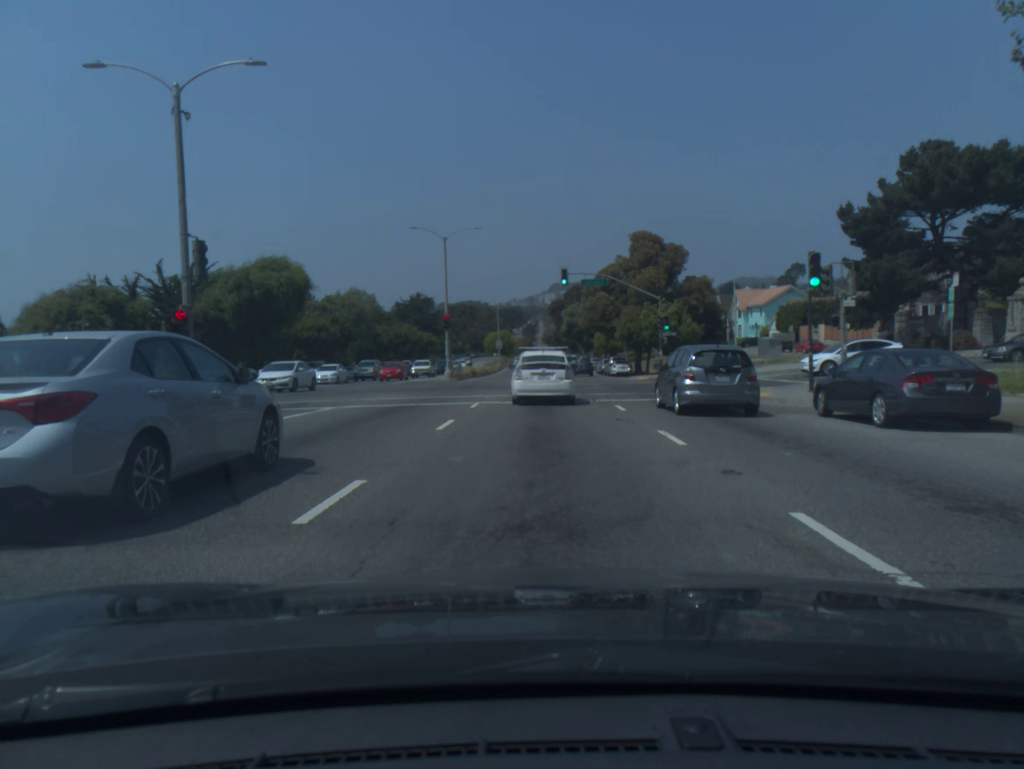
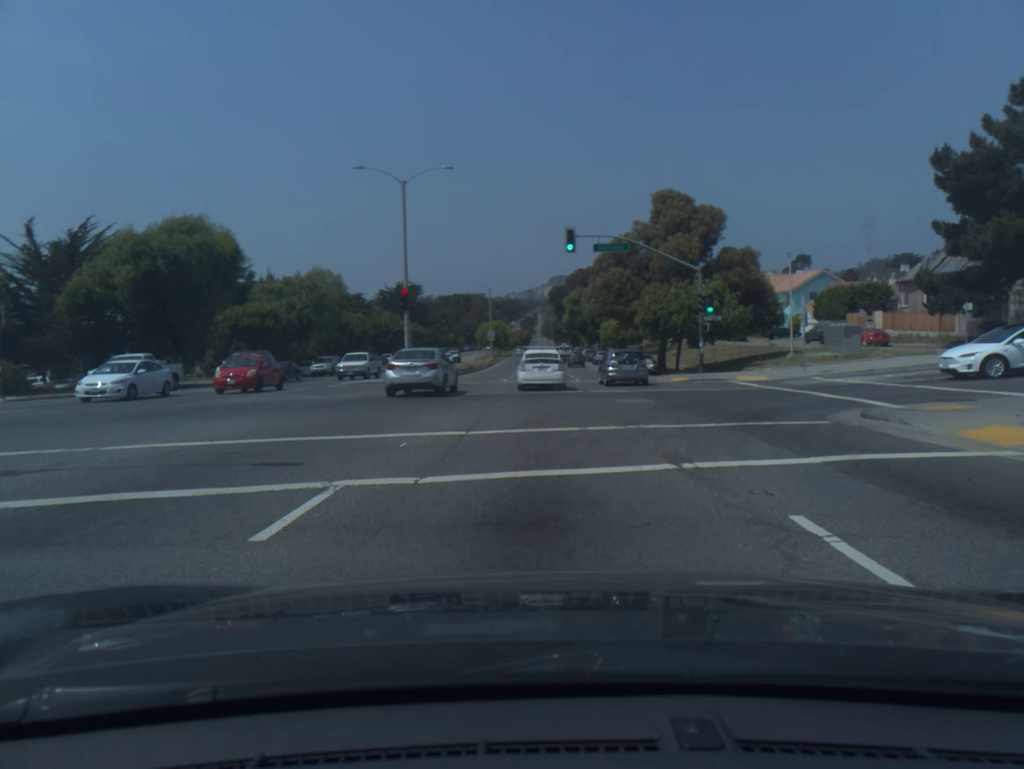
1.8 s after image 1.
(0.0, +14.3) m; 0°
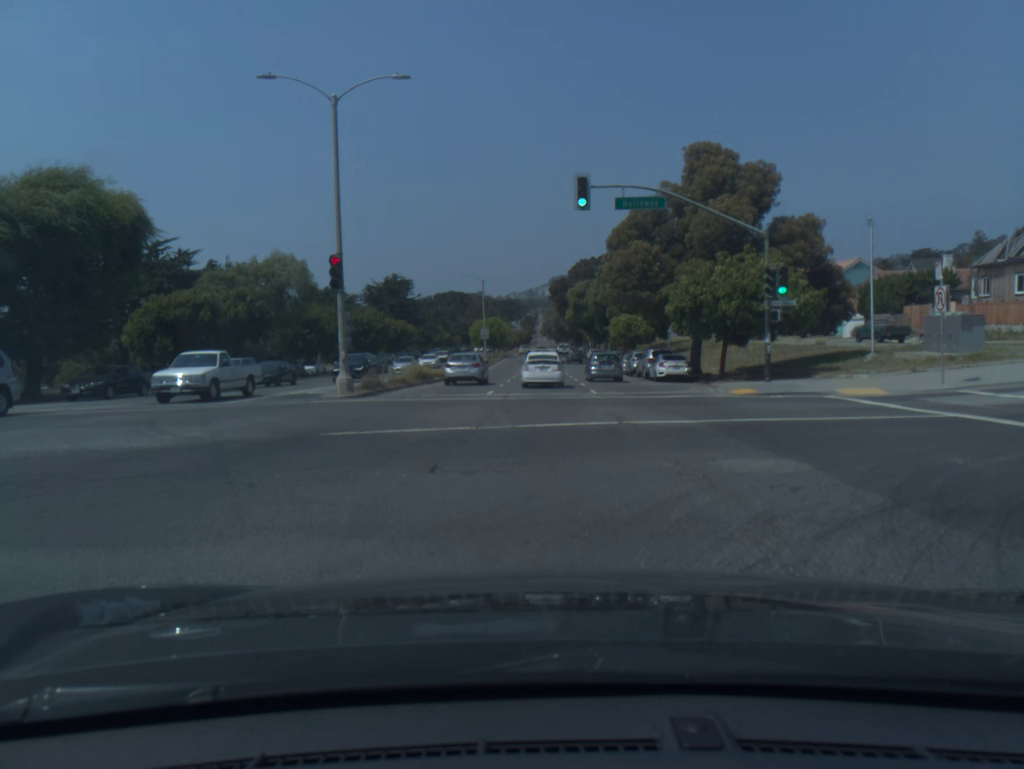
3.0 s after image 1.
(0.0, +11.8) m; 0°
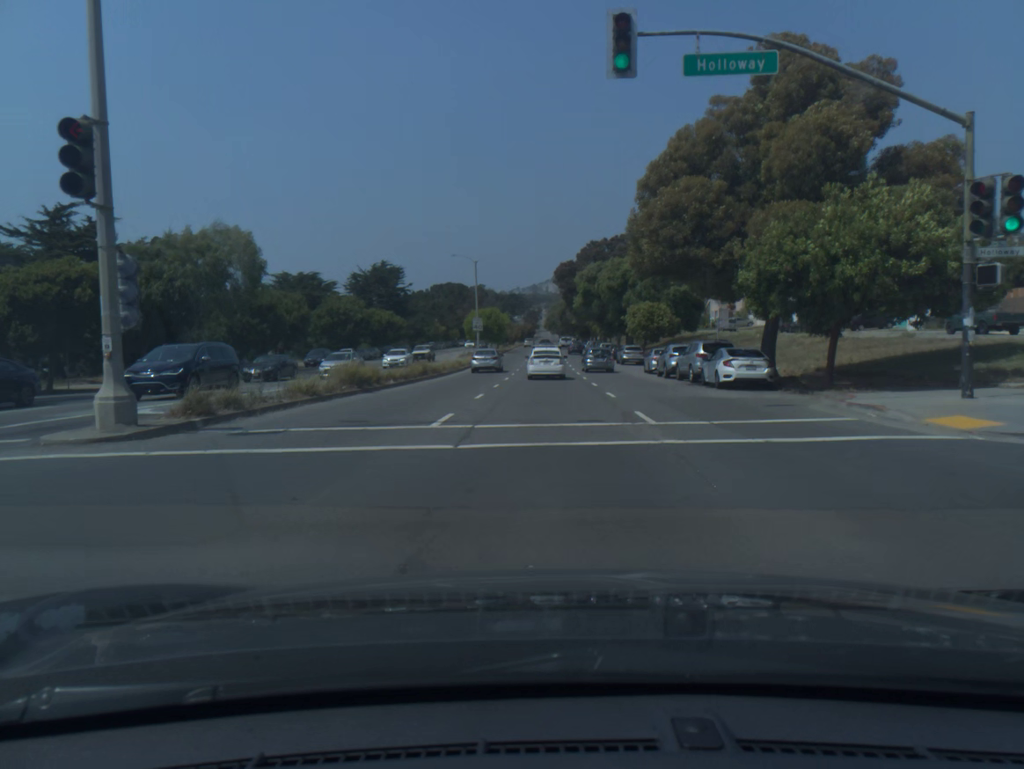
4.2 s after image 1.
(0.0, +13.3) m; 0°
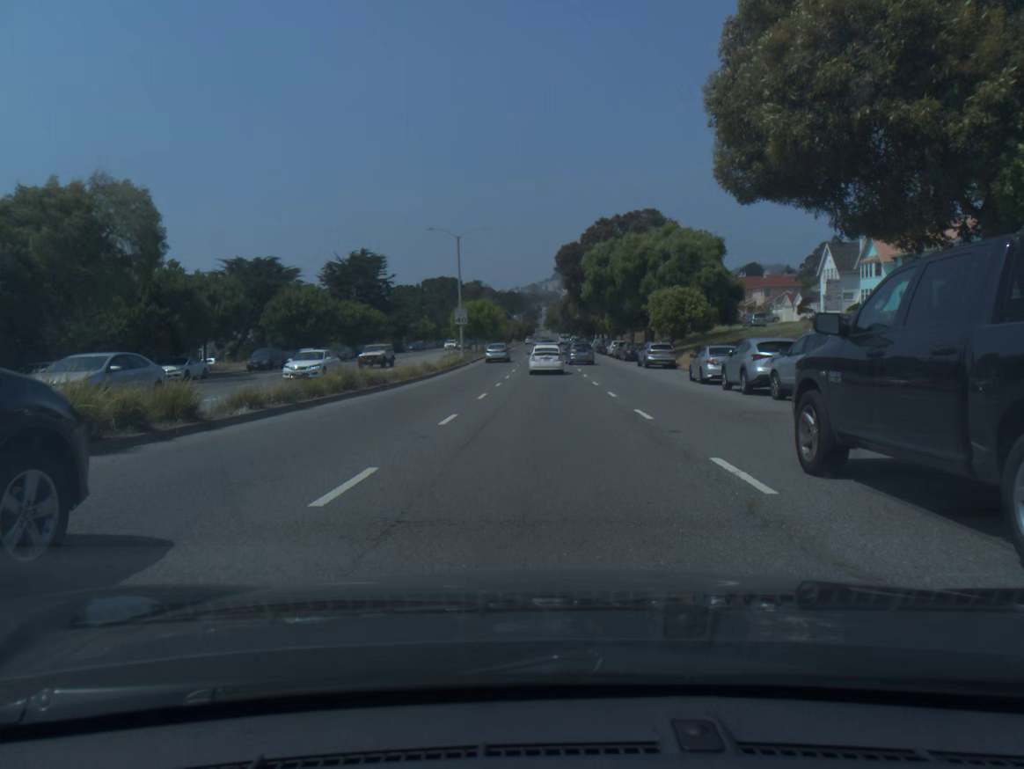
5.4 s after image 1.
(0.0, +14.3) m; 0°
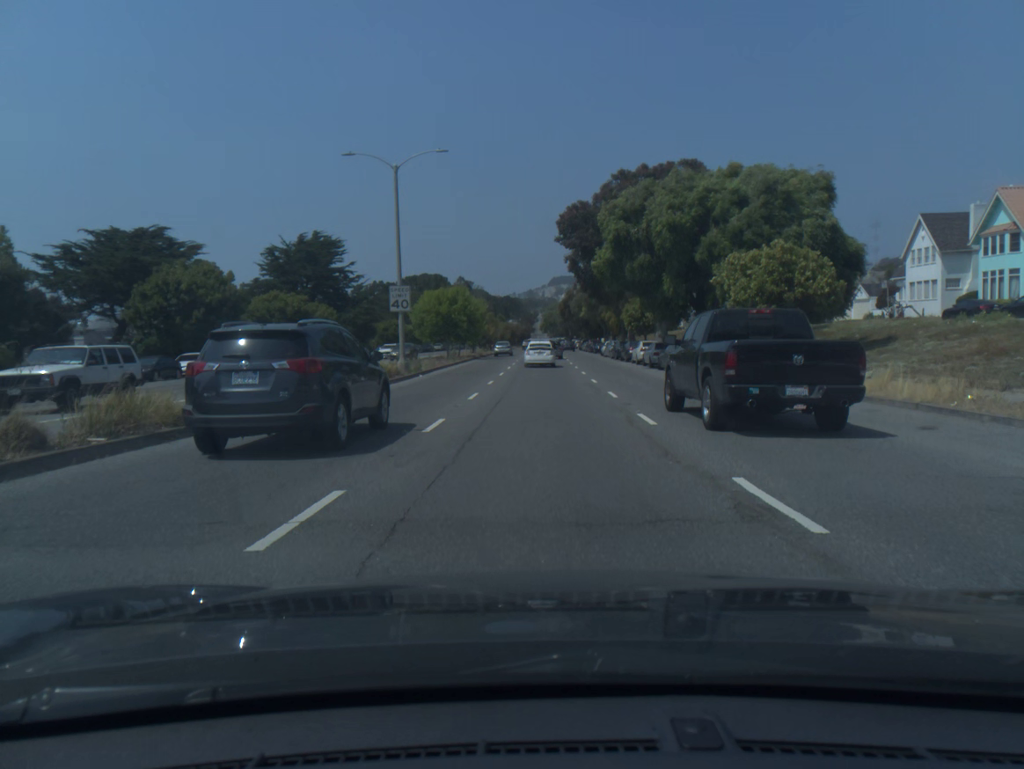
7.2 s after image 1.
(0.0, +23.2) m; 0°
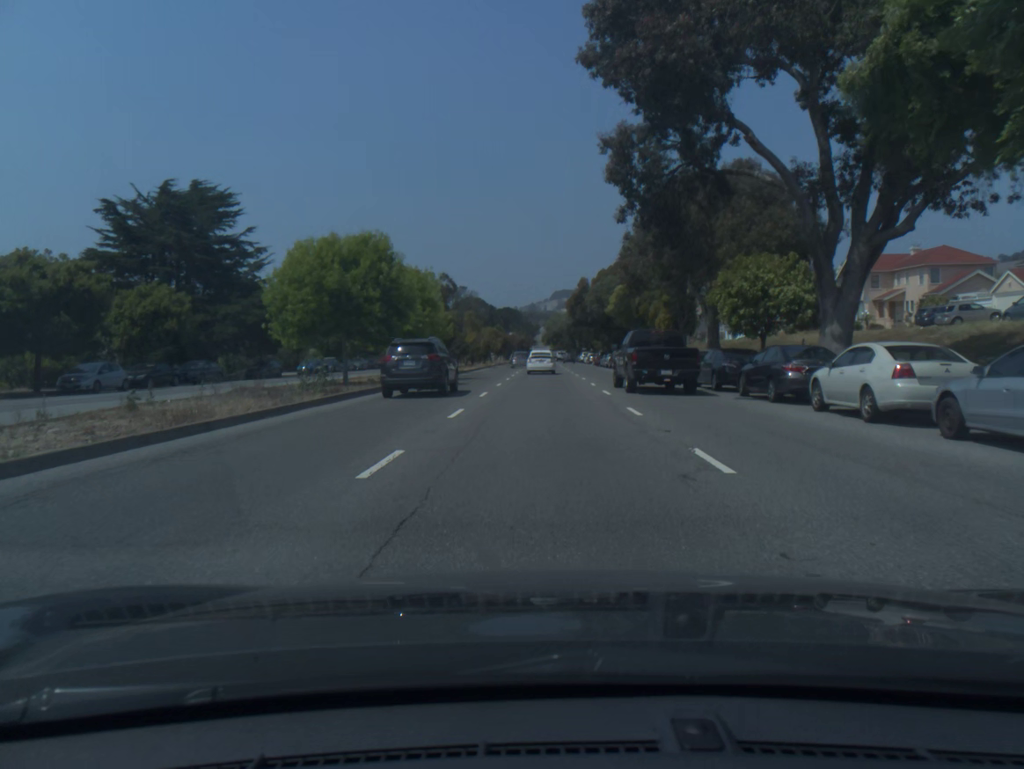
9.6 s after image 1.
(-0.1, +33.8) m; 0°
